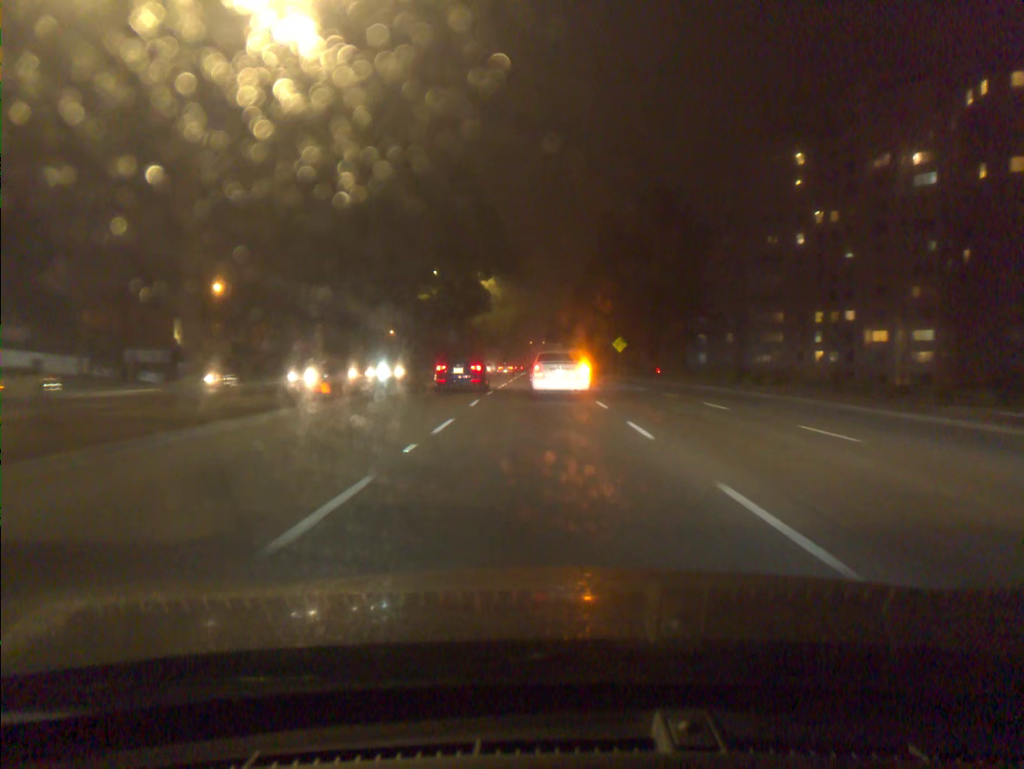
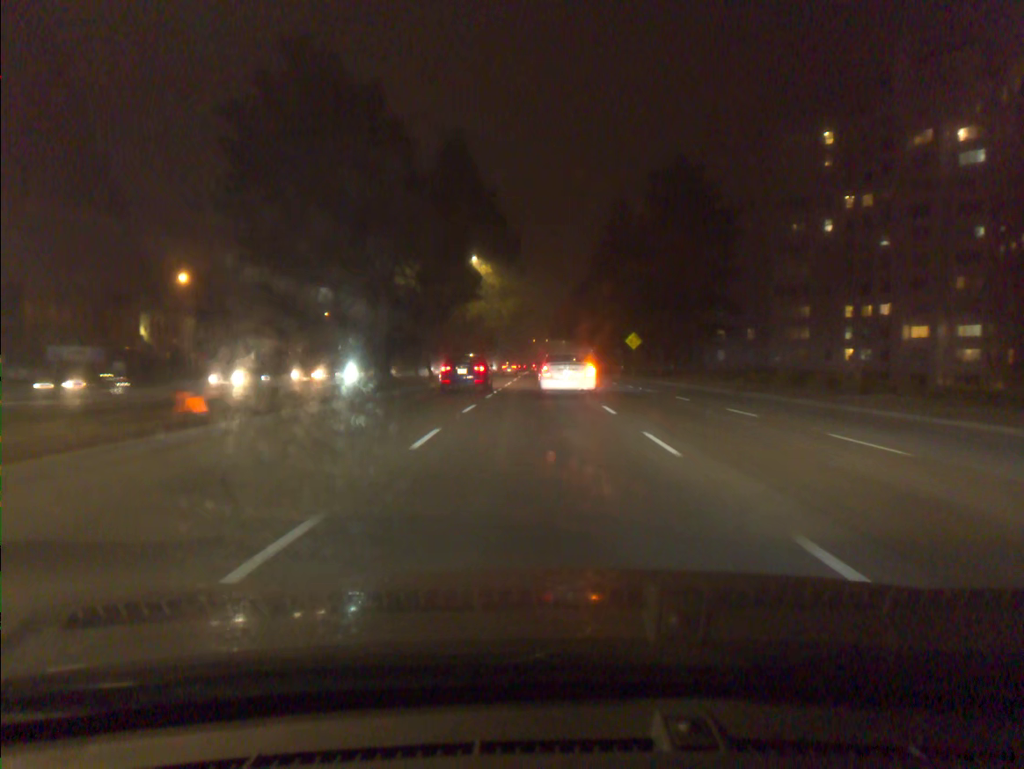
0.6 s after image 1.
(0.0, +9.5) m; 0°
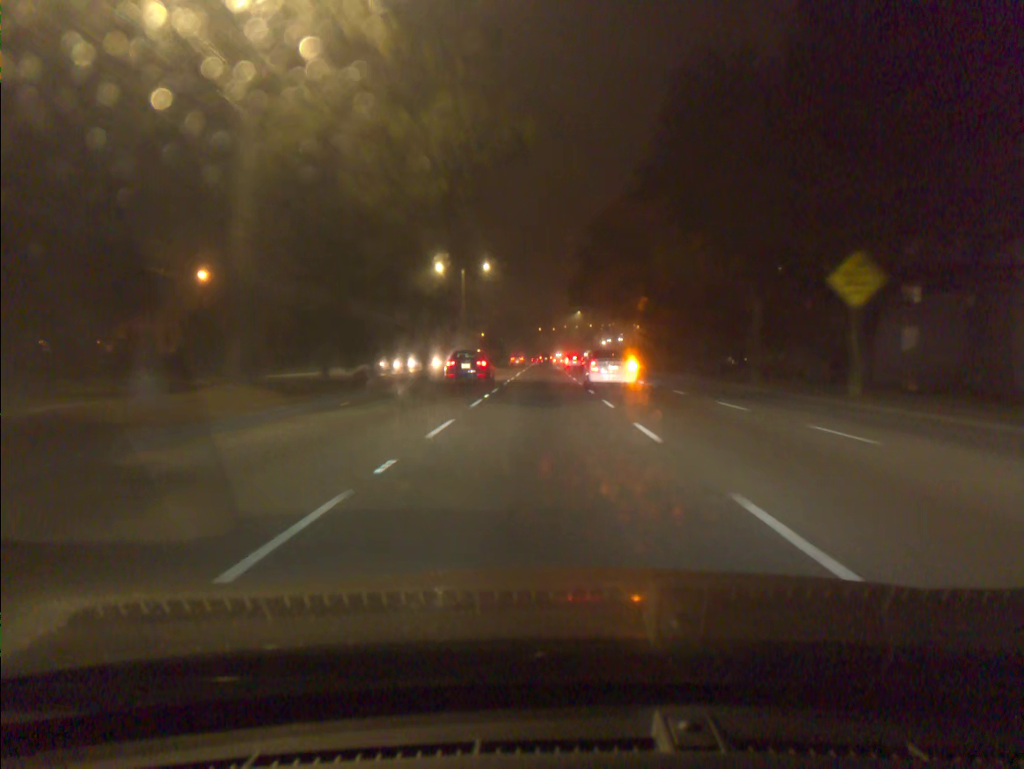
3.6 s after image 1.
(-0.1, +50.8) m; 0°
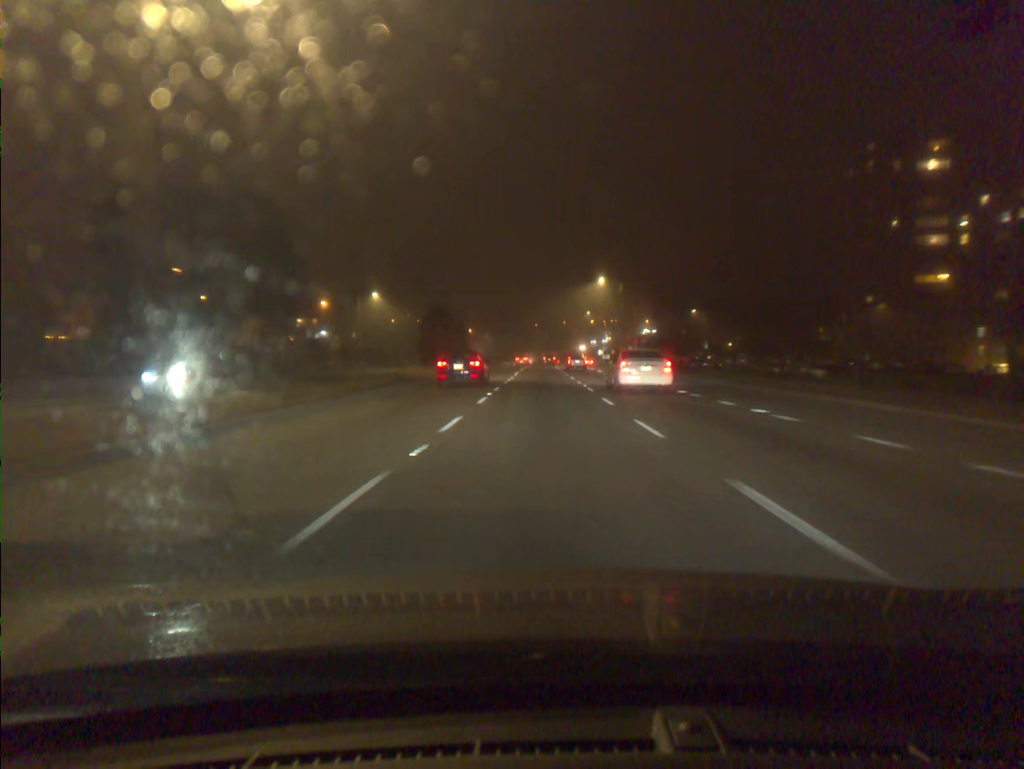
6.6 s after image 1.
(+0.1, +57.9) m; 0°
